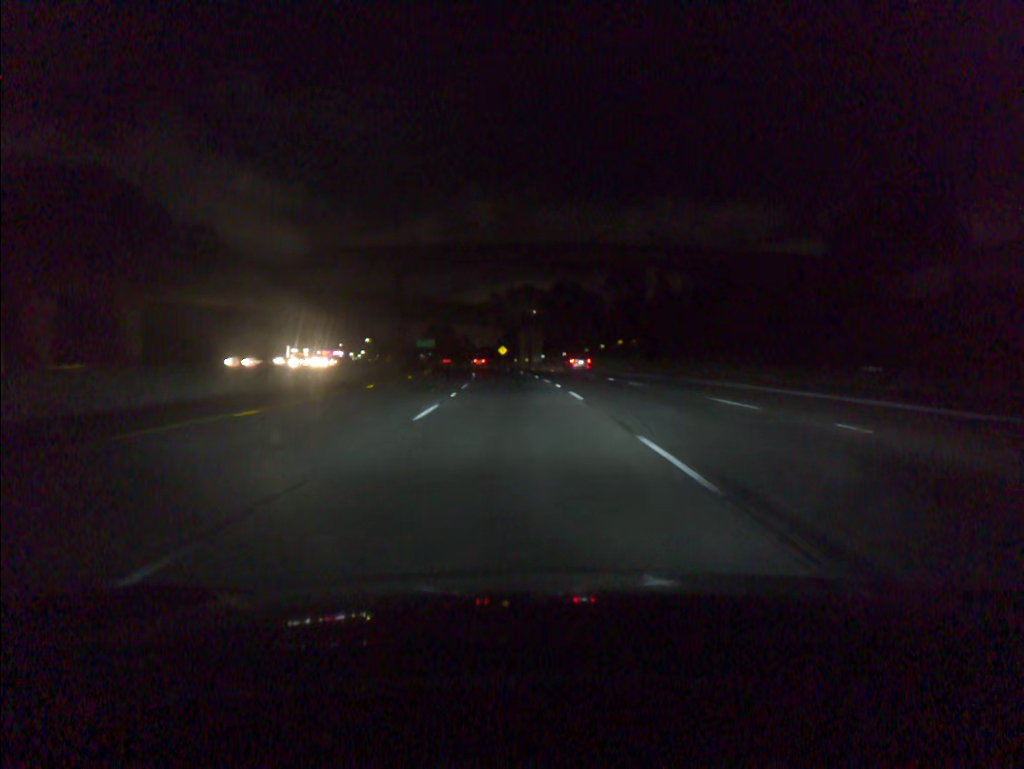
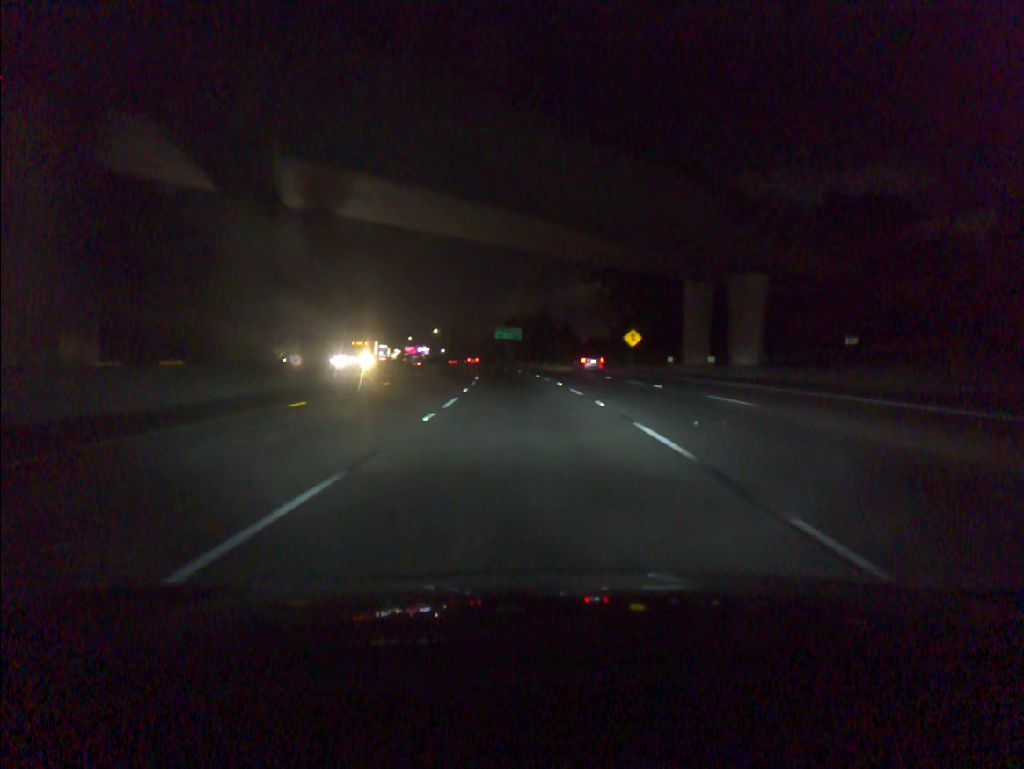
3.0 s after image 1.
(-6.0, +84.8) m; -8°
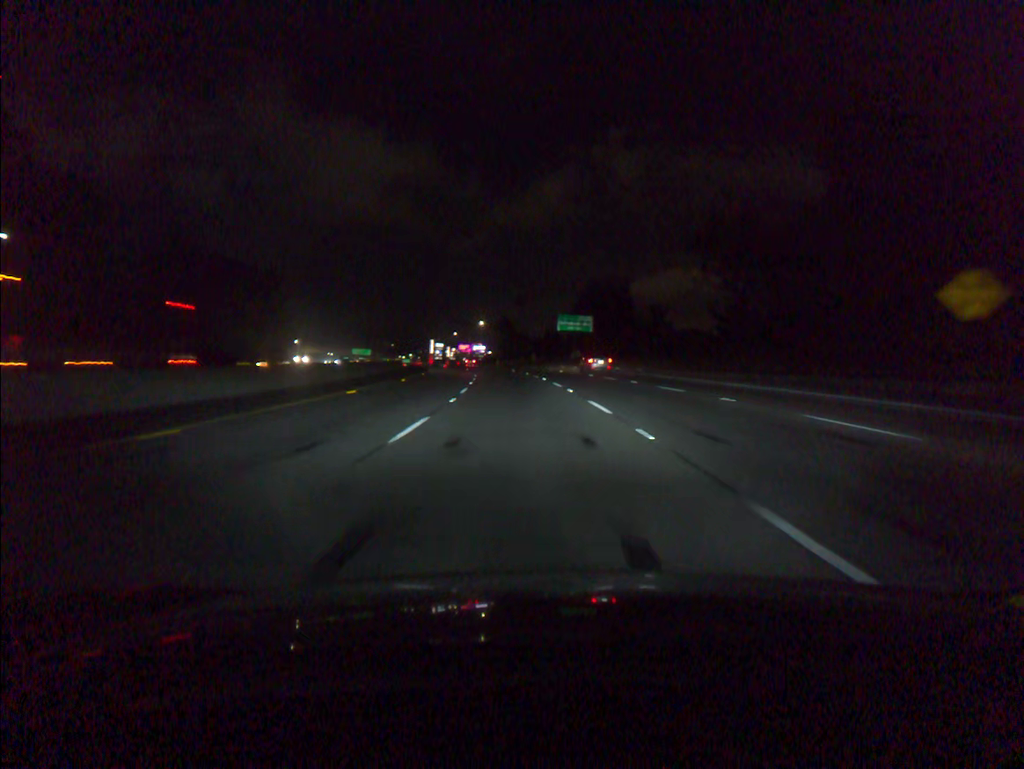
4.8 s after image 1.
(-2.1, +51.1) m; -5°
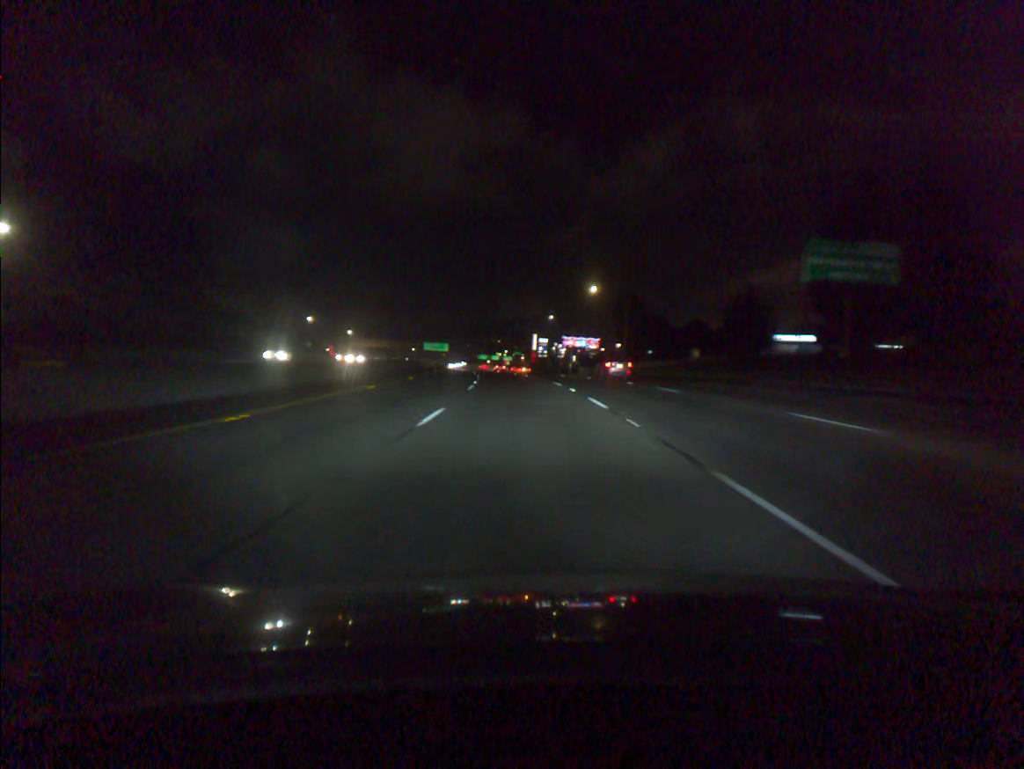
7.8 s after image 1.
(-6.3, +85.1) m; -8°
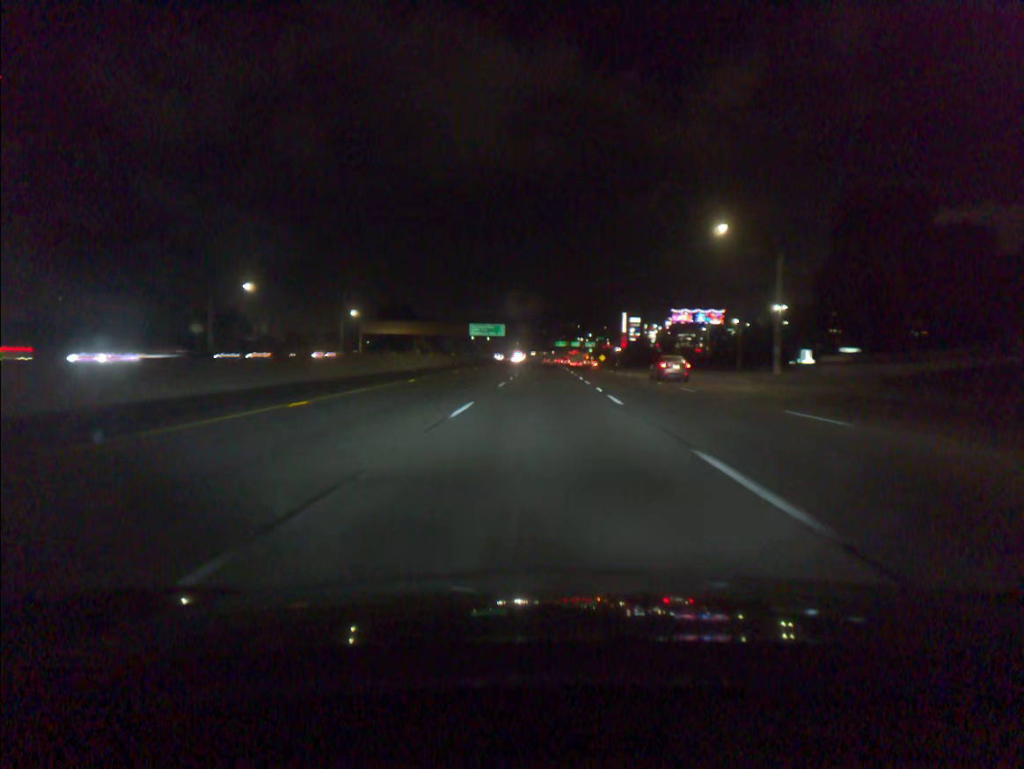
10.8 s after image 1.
(-5.2, +85.5) m; -6°
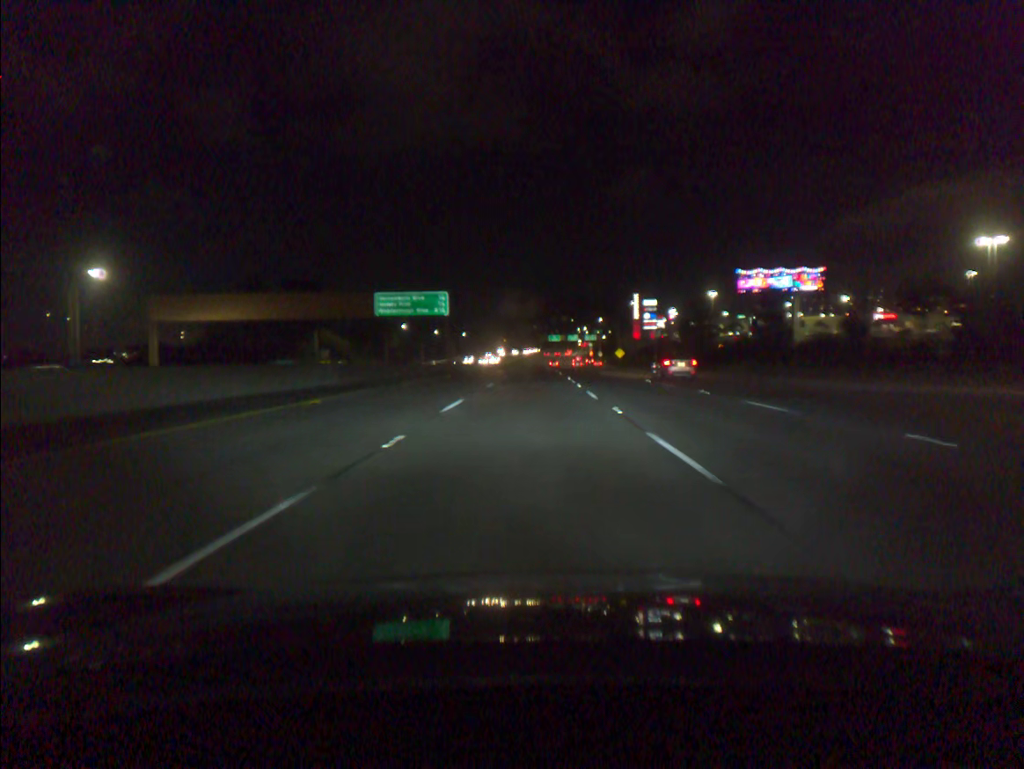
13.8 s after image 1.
(+0.9, +85.4) m; +1°
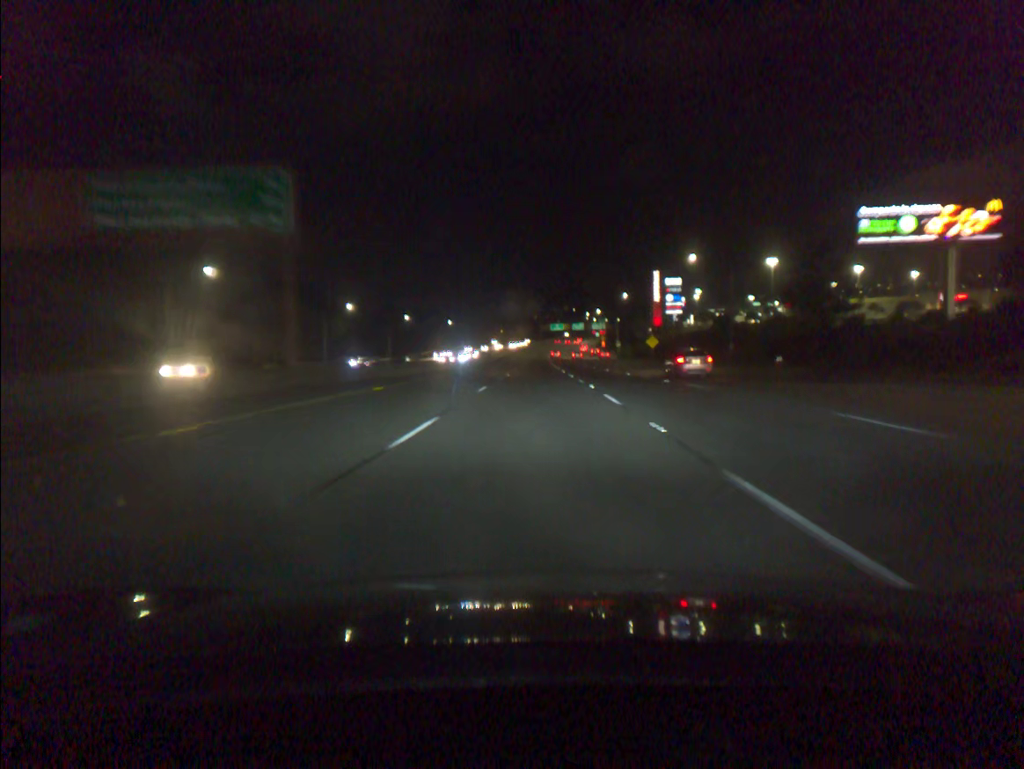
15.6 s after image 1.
(-0.1, +51.0) m; 0°
